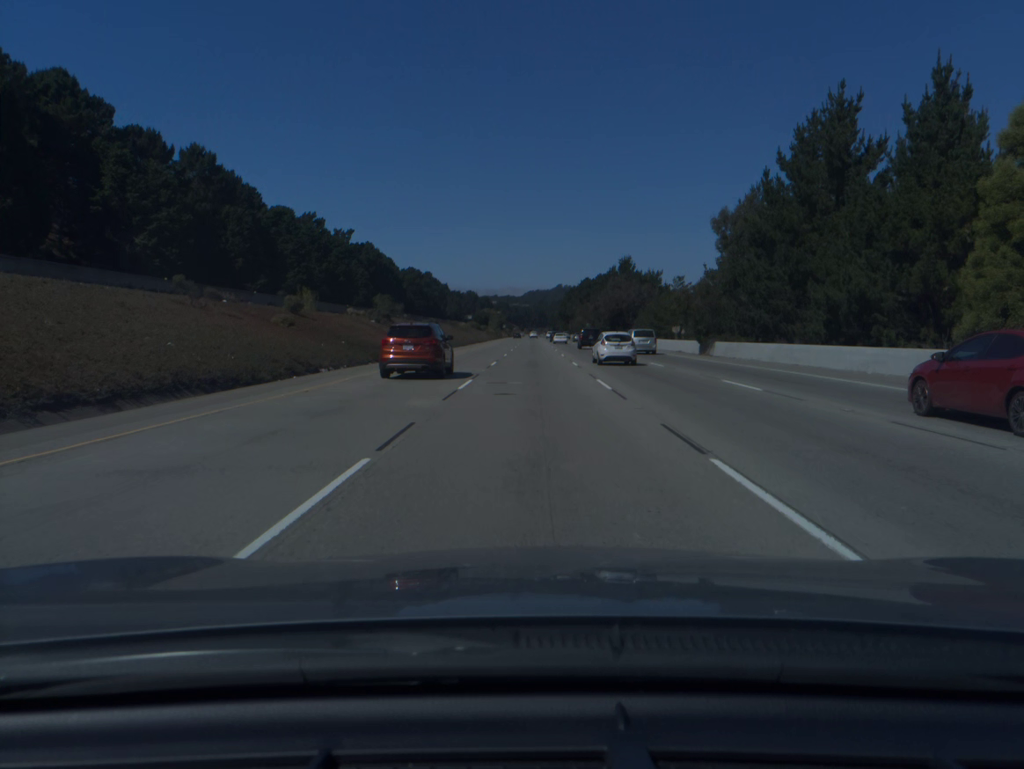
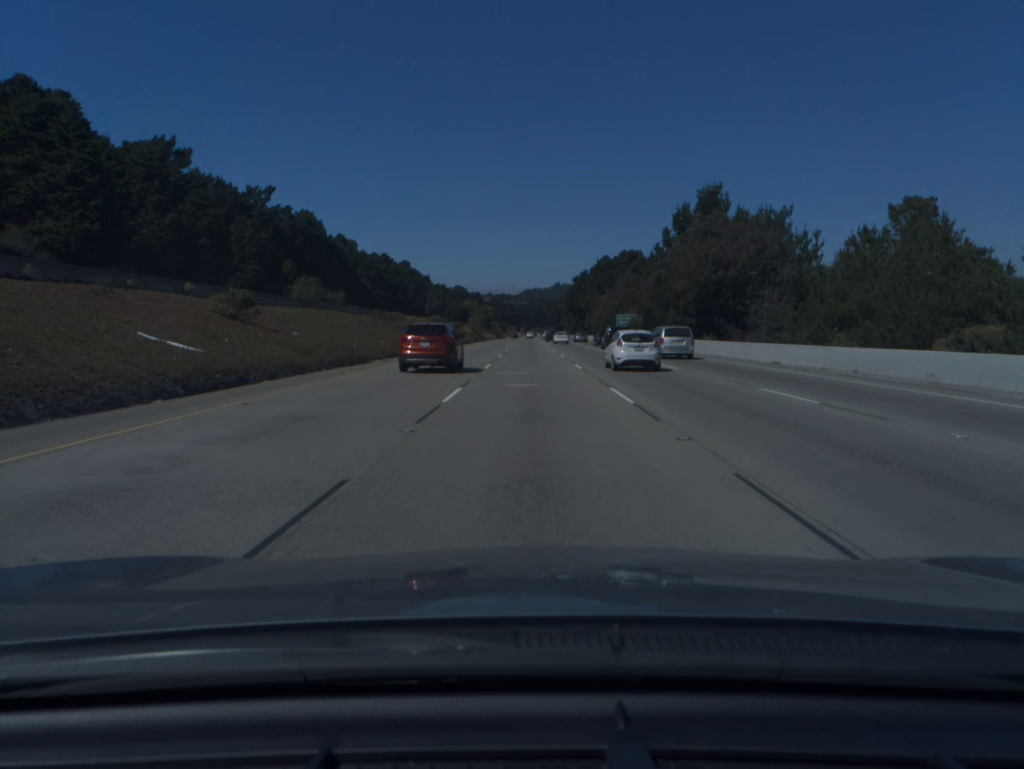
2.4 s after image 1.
(+0.1, +77.1) m; 0°
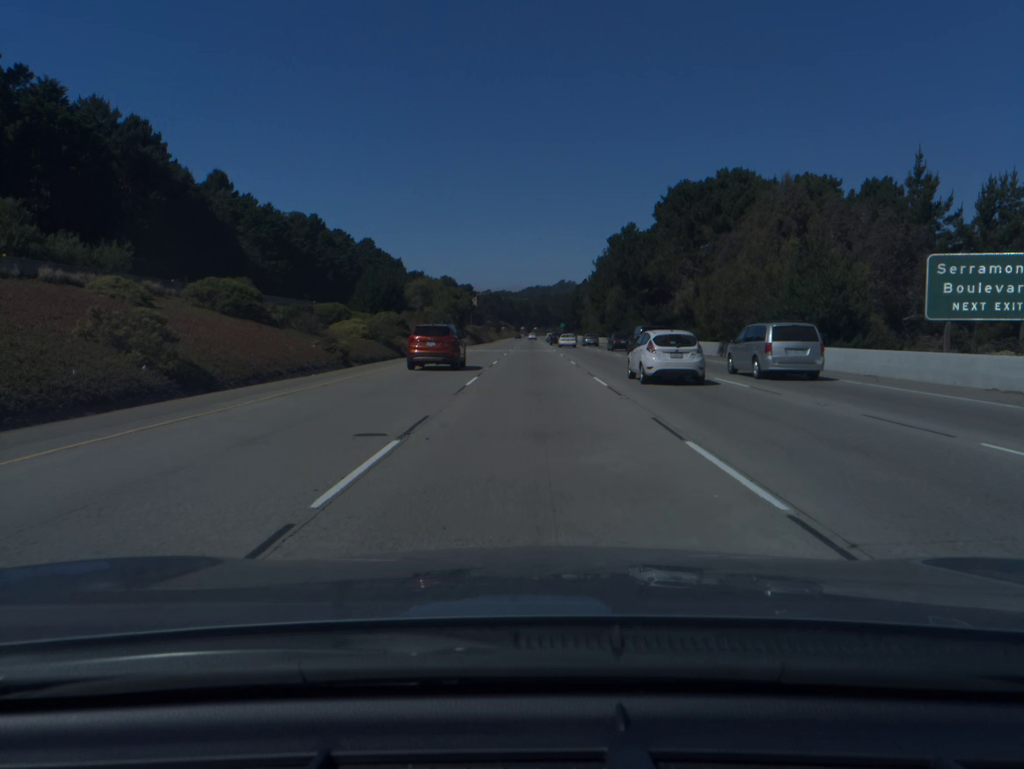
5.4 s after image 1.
(-0.2, +96.7) m; 0°
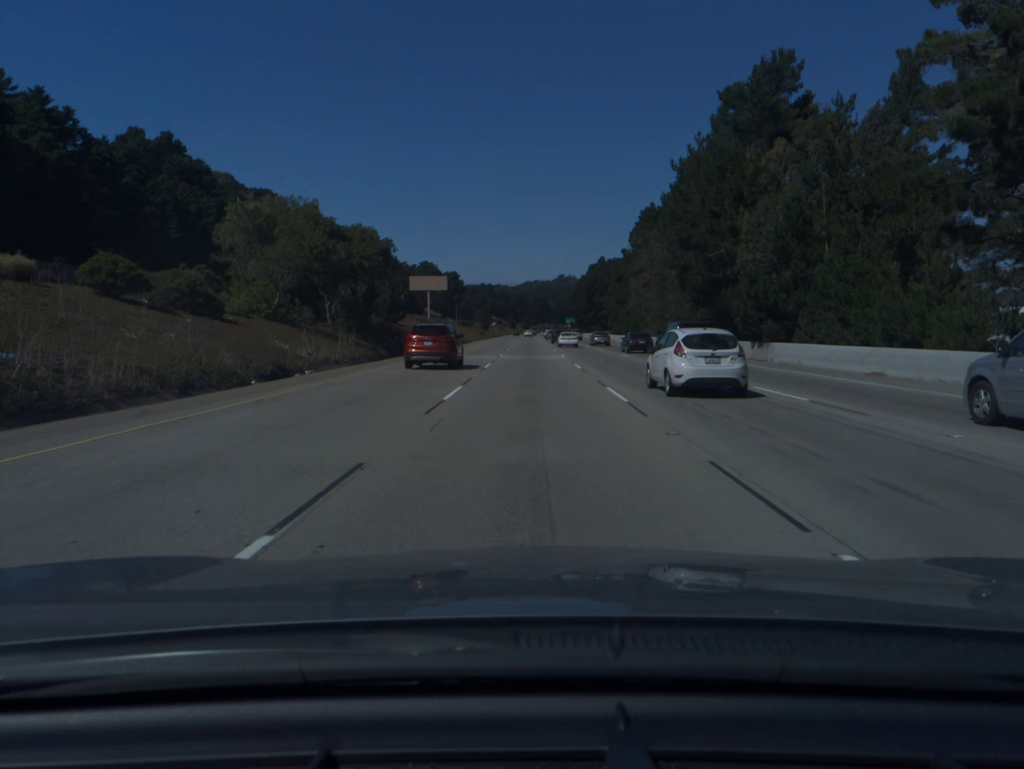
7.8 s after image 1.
(+0.1, +77.7) m; 0°
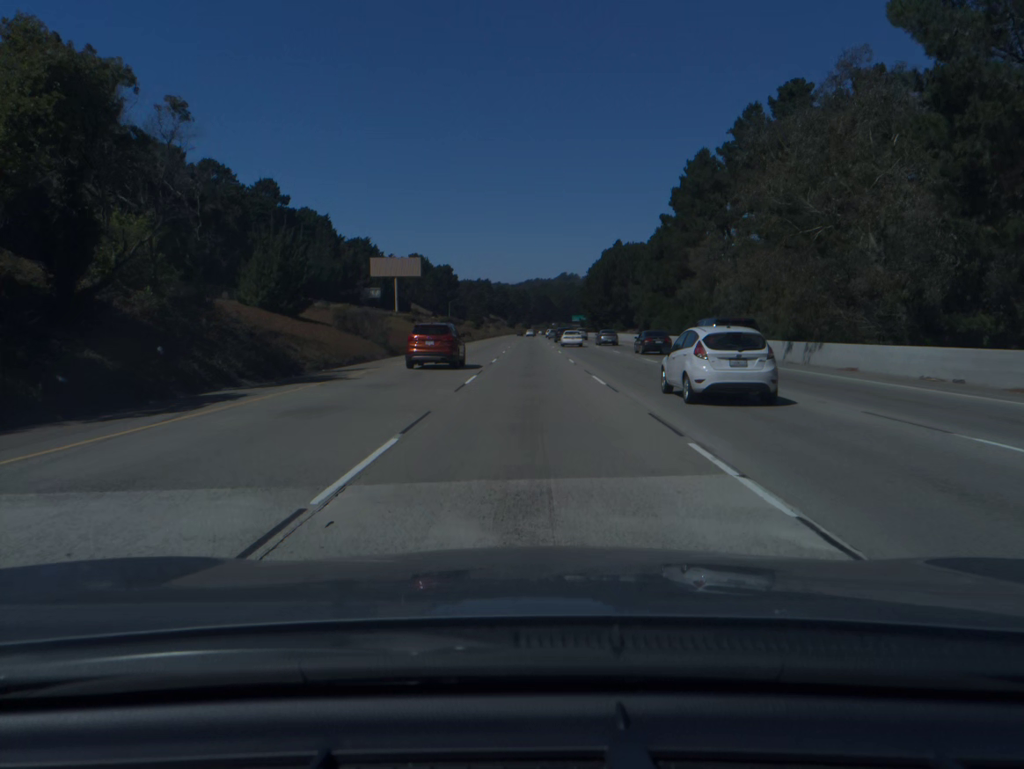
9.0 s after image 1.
(0.0, +39.0) m; 0°
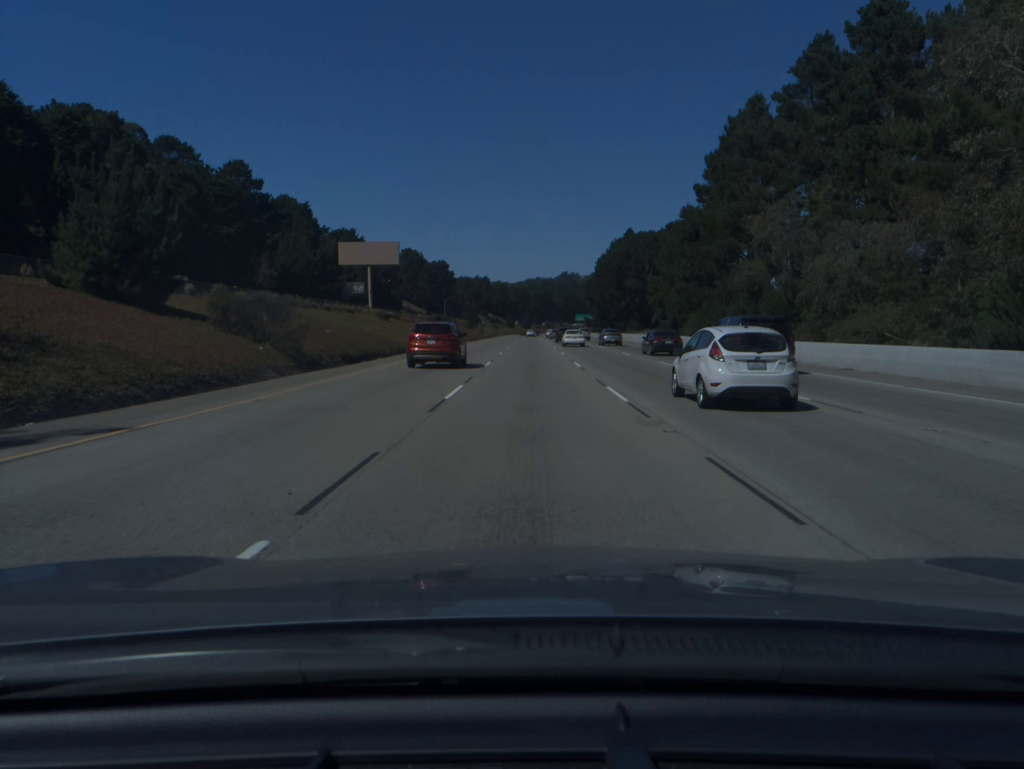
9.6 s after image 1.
(0.0, +19.5) m; 0°
